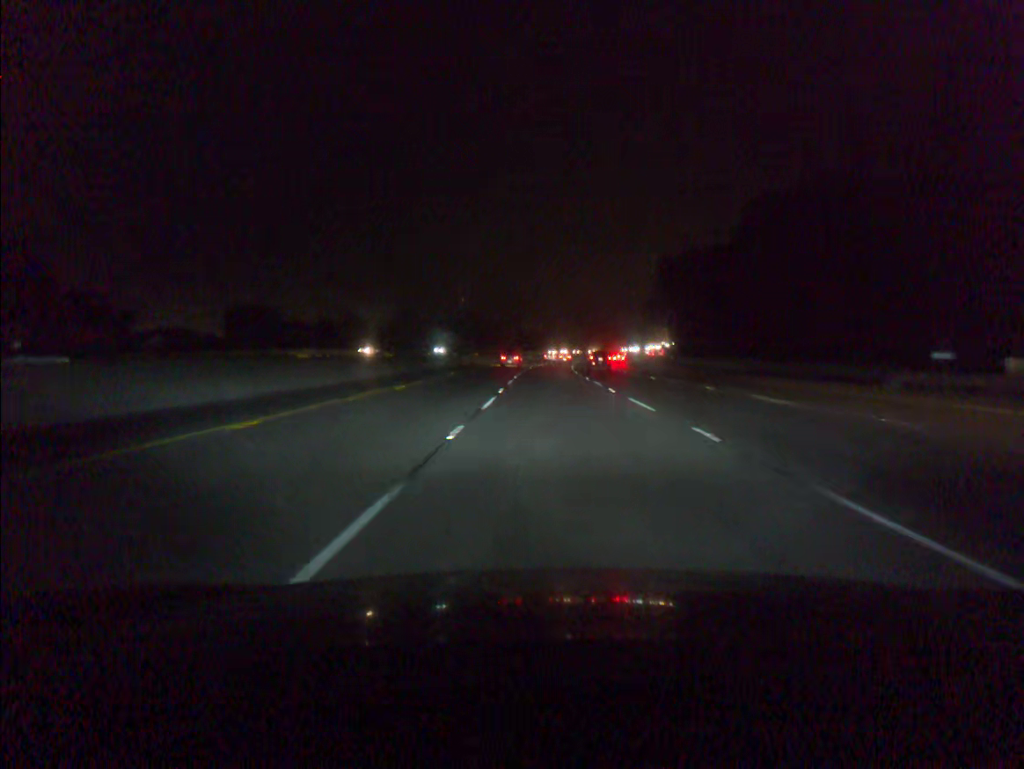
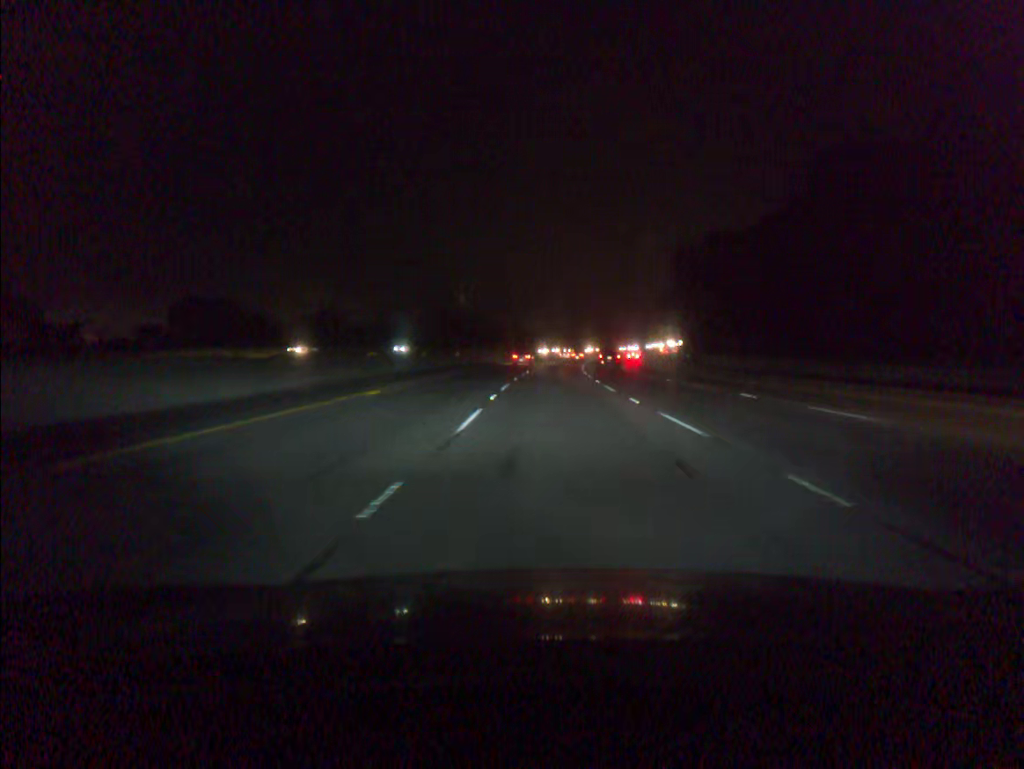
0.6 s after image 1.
(0.0, +19.3) m; 0°
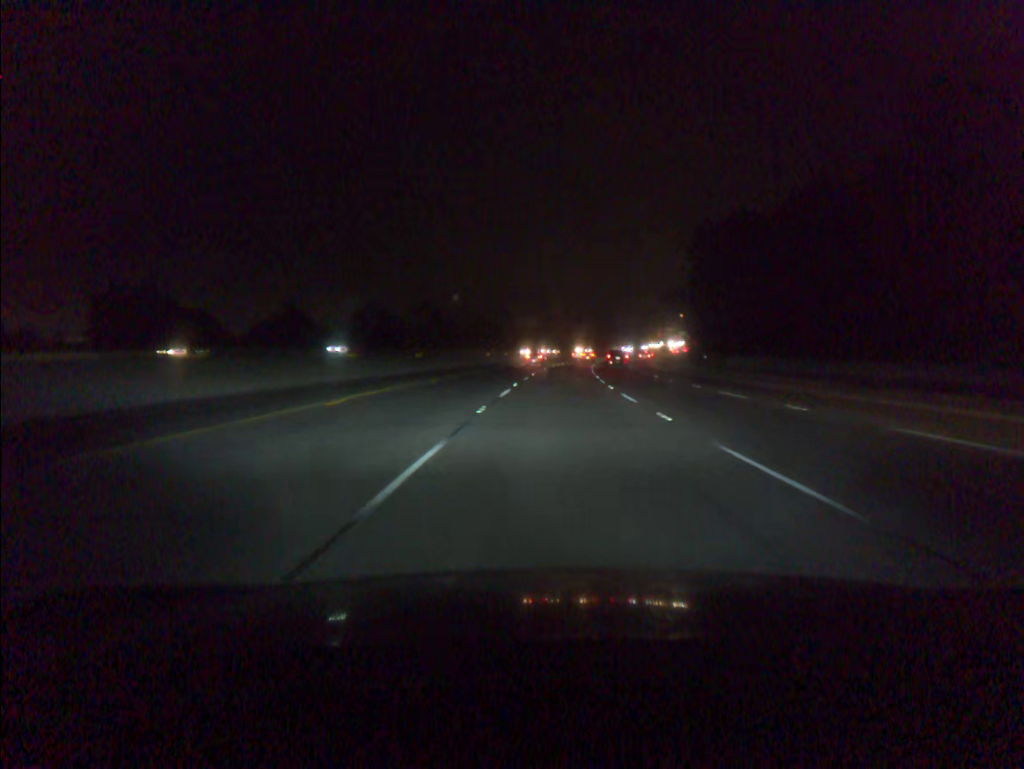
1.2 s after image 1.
(0.0, +19.3) m; 0°
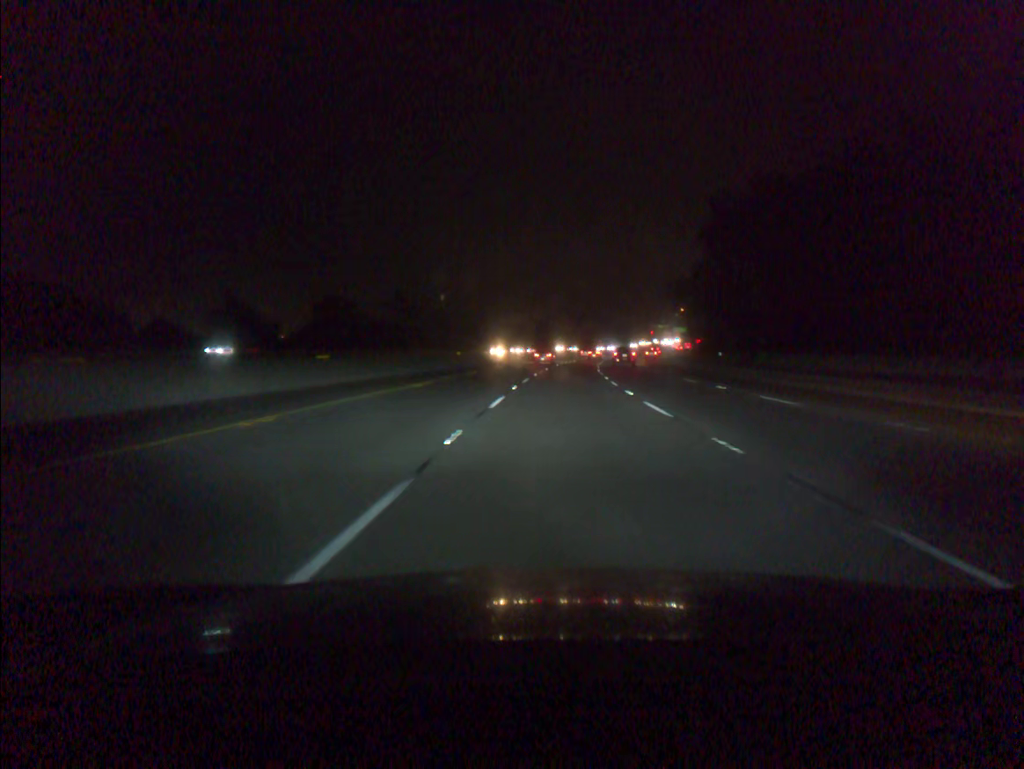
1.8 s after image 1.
(+0.1, +19.3) m; +1°
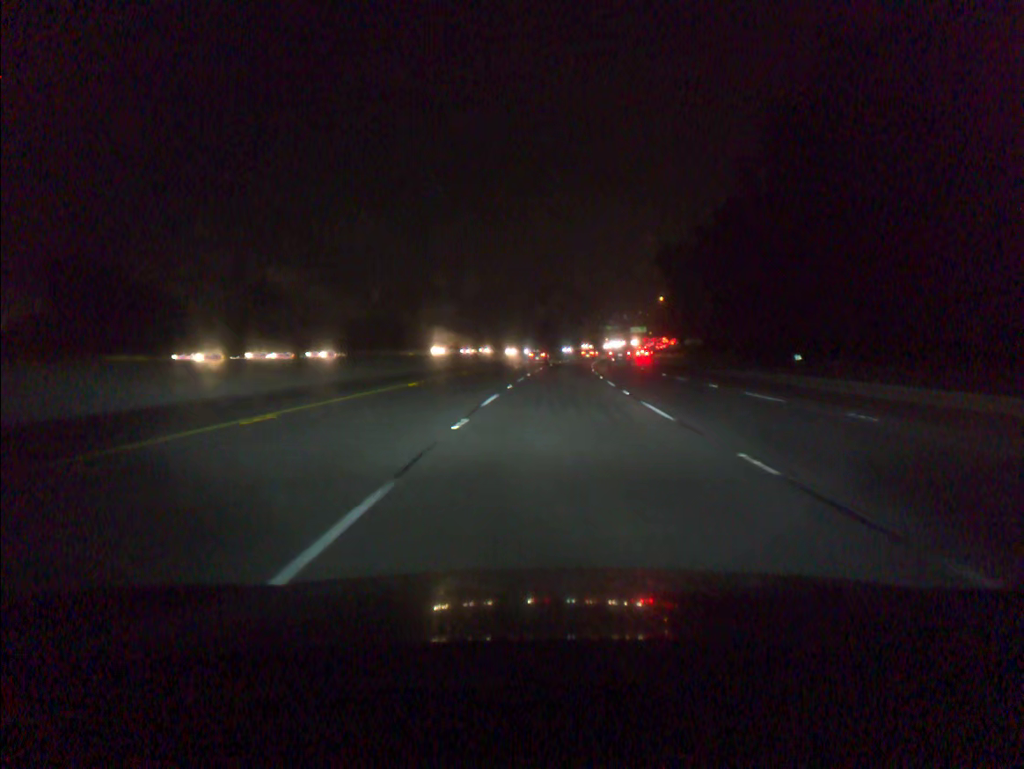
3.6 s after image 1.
(+1.9, +58.0) m; +4°
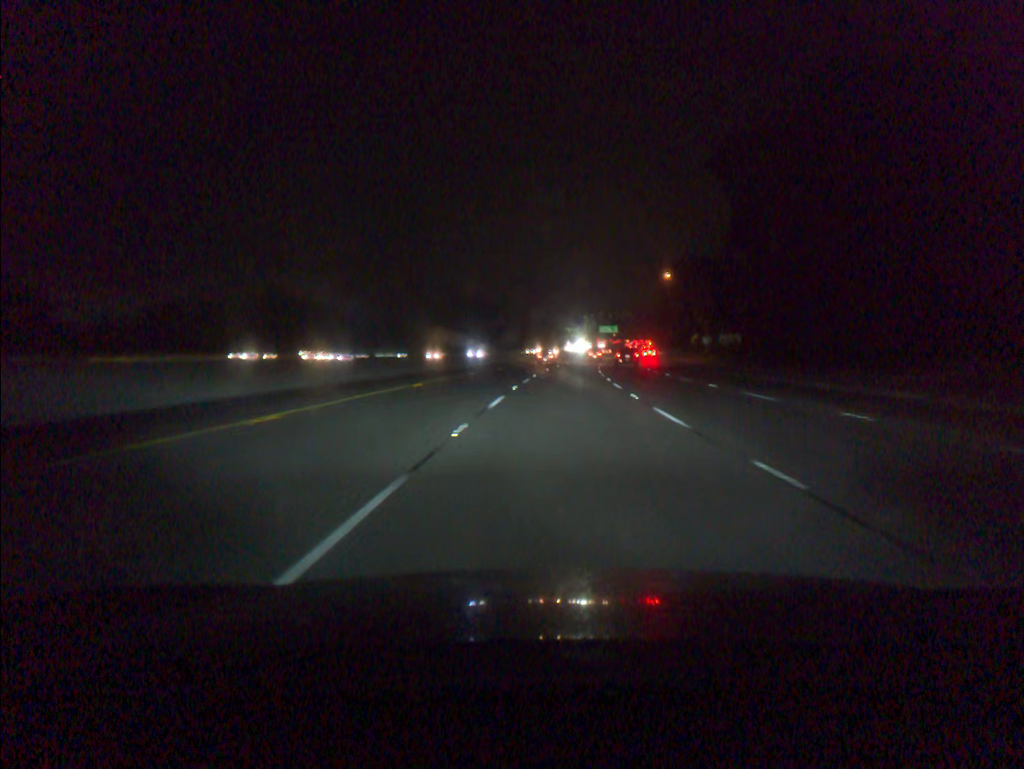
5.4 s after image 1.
(+1.6, +57.9) m; +3°
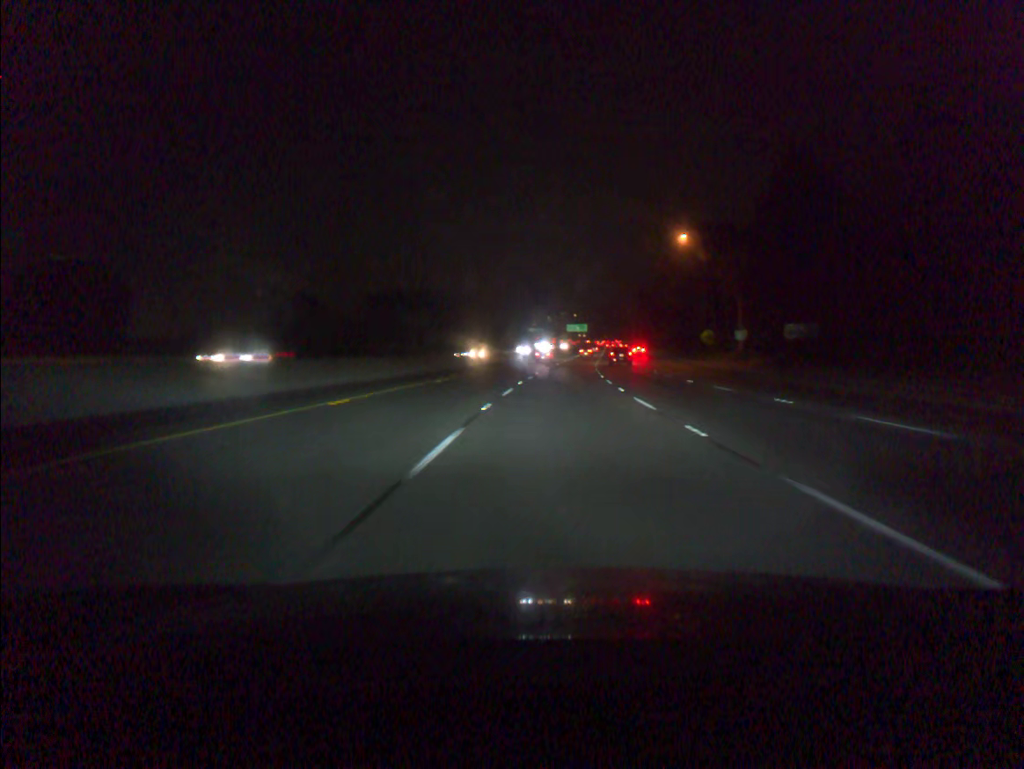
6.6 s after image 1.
(+0.9, +38.6) m; +3°
